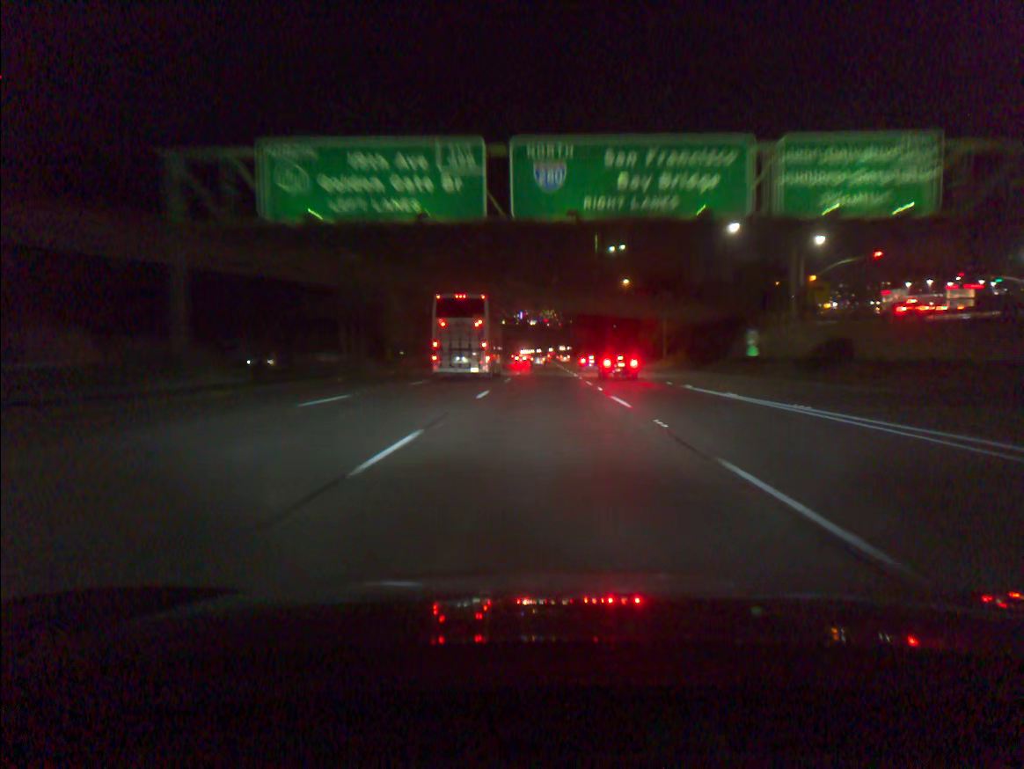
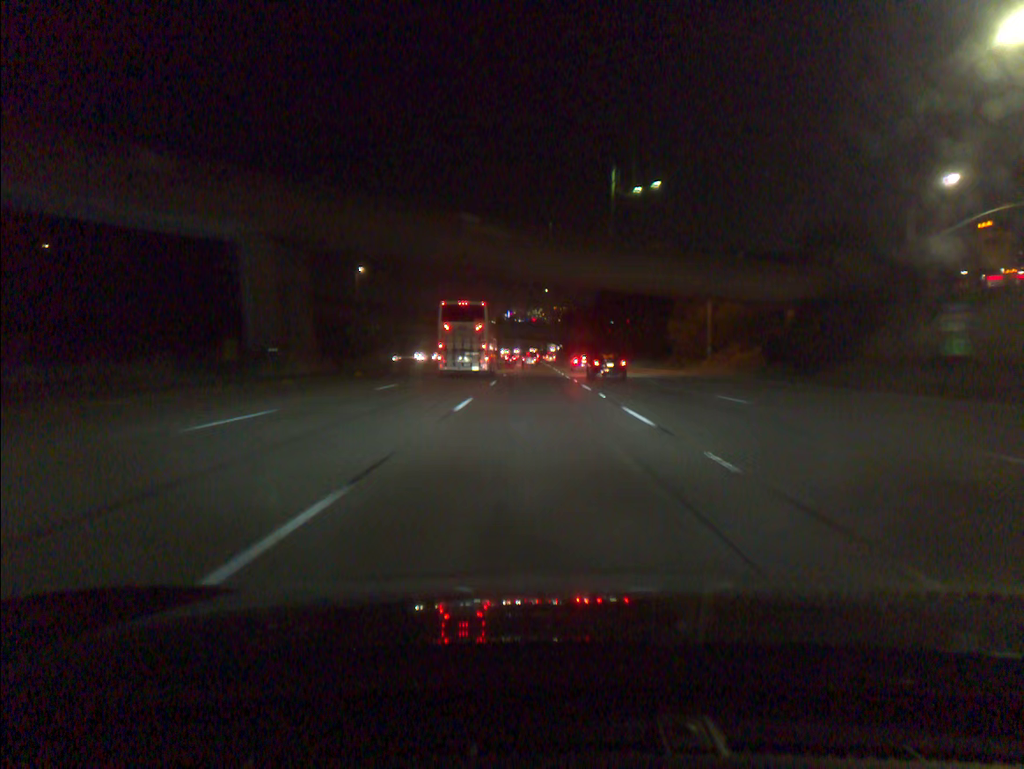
(+0.3, +33.8) m; +1°
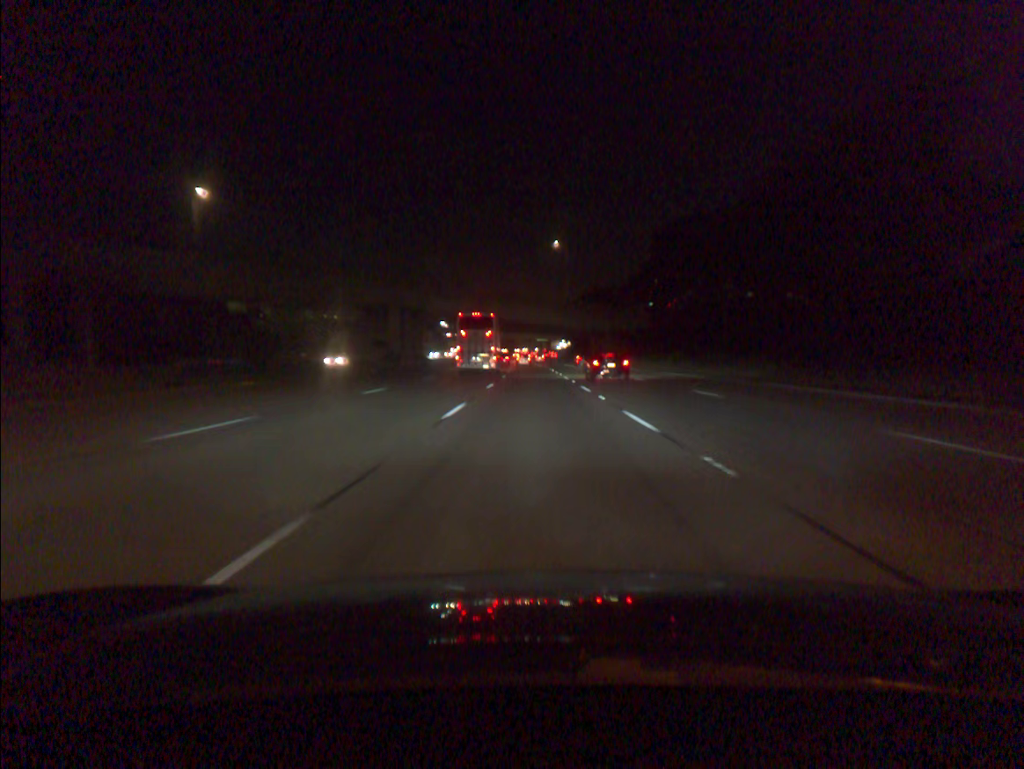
(-0.2, +87.0) m; 0°
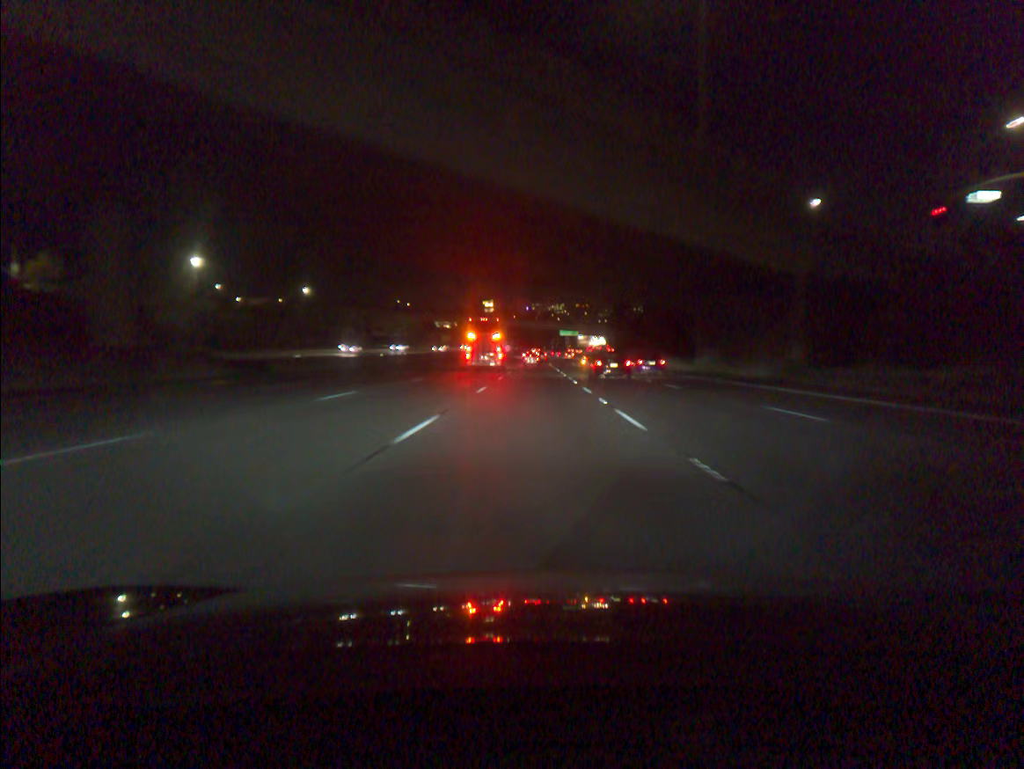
(-0.8, +89.8) m; -1°
